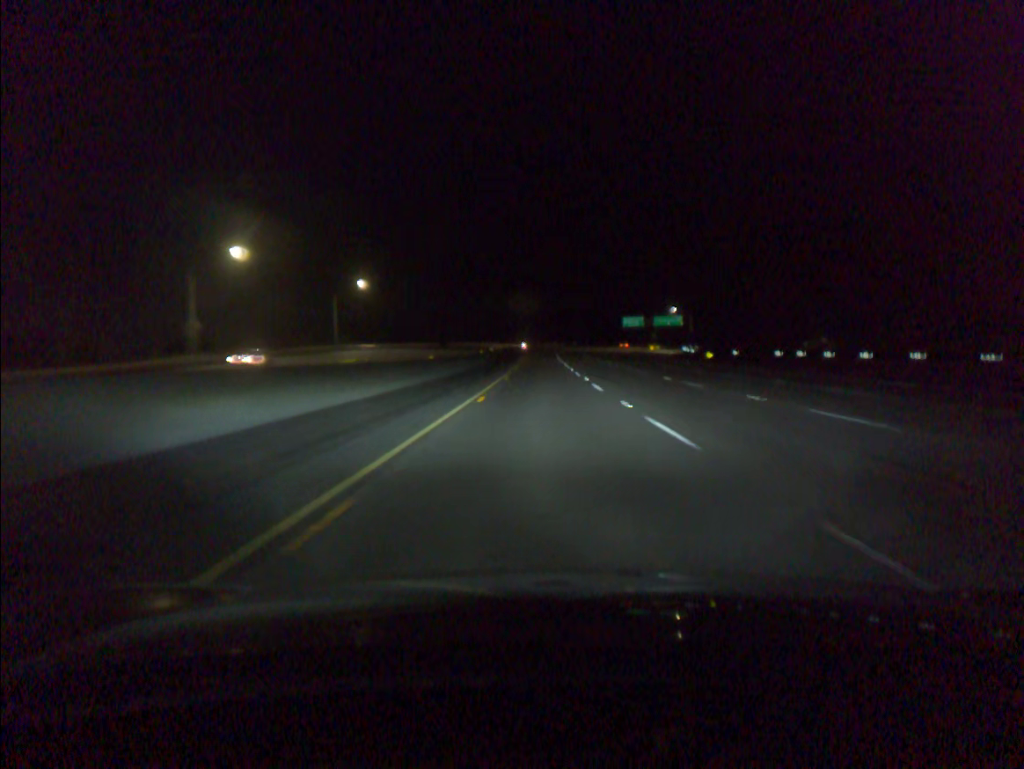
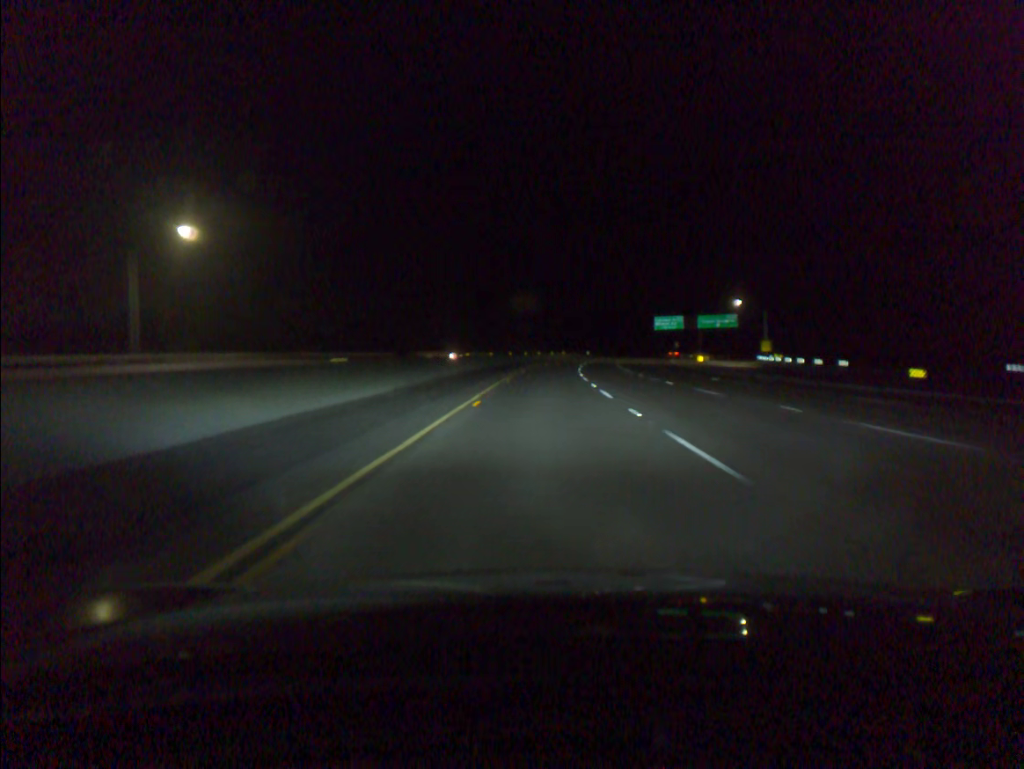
(0.0, +59.5) m; 0°
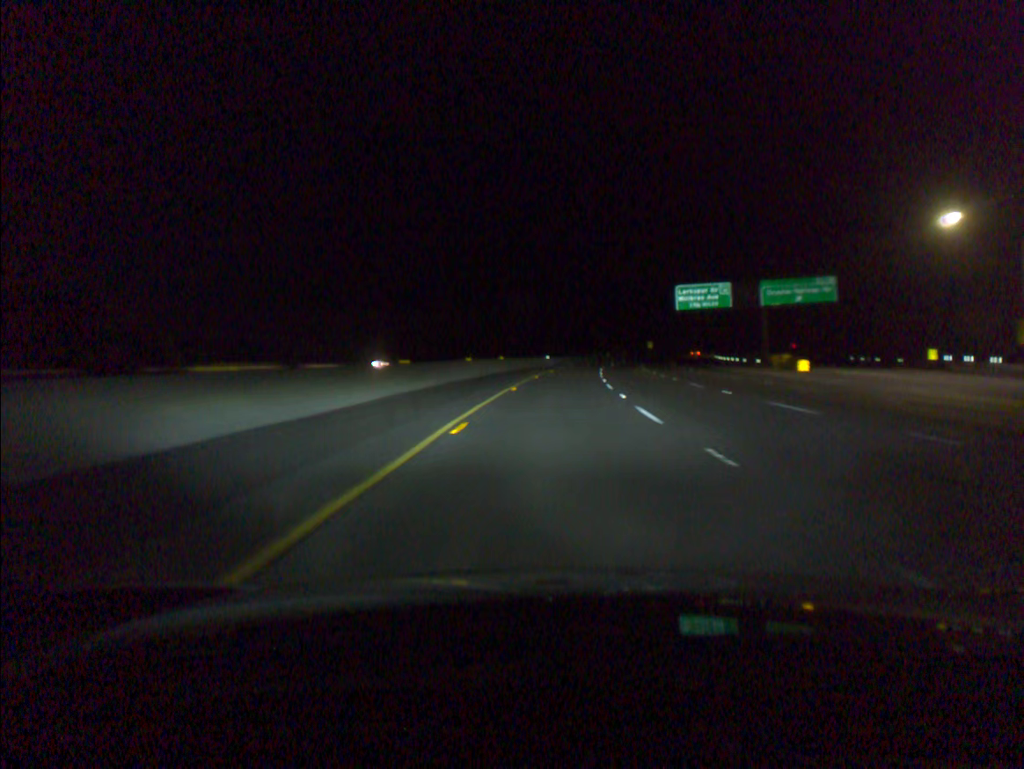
(+2.1, +78.9) m; +5°
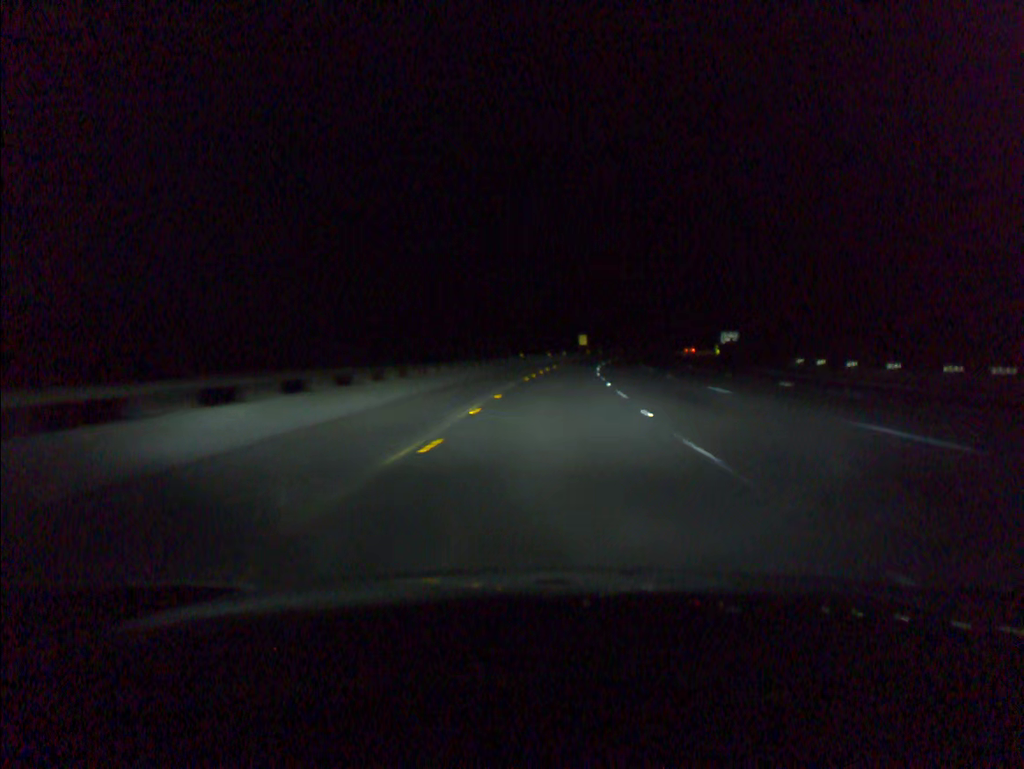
(+6.4, +92.4) m; +8°
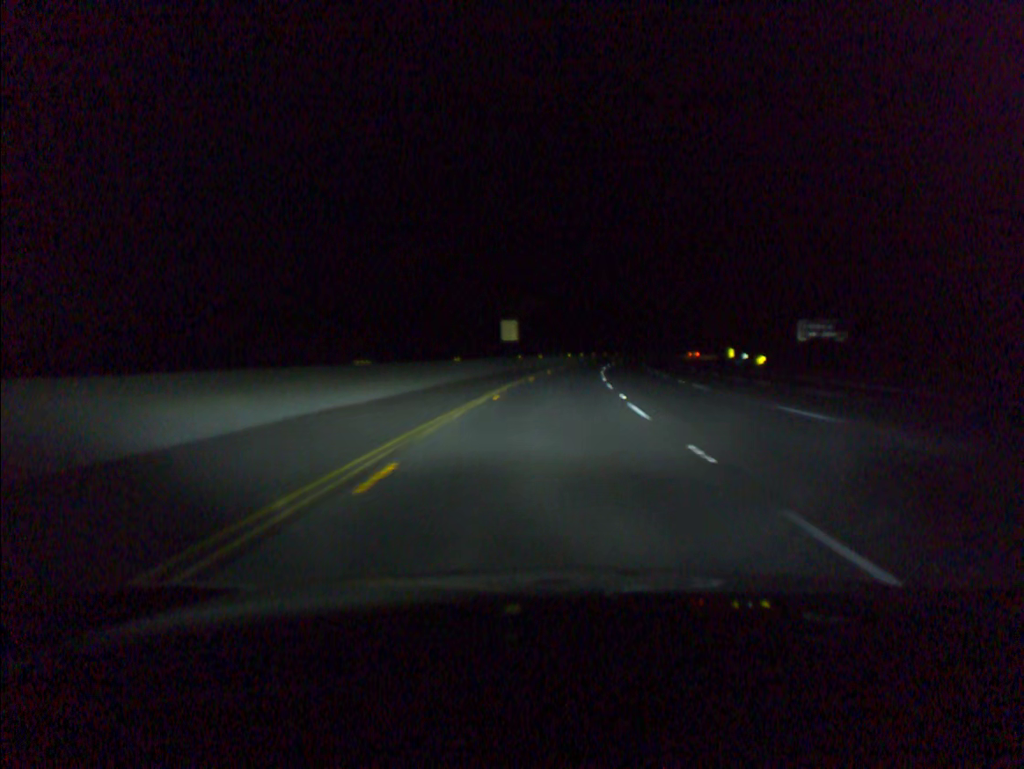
(+3.8, +71.8) m; +6°
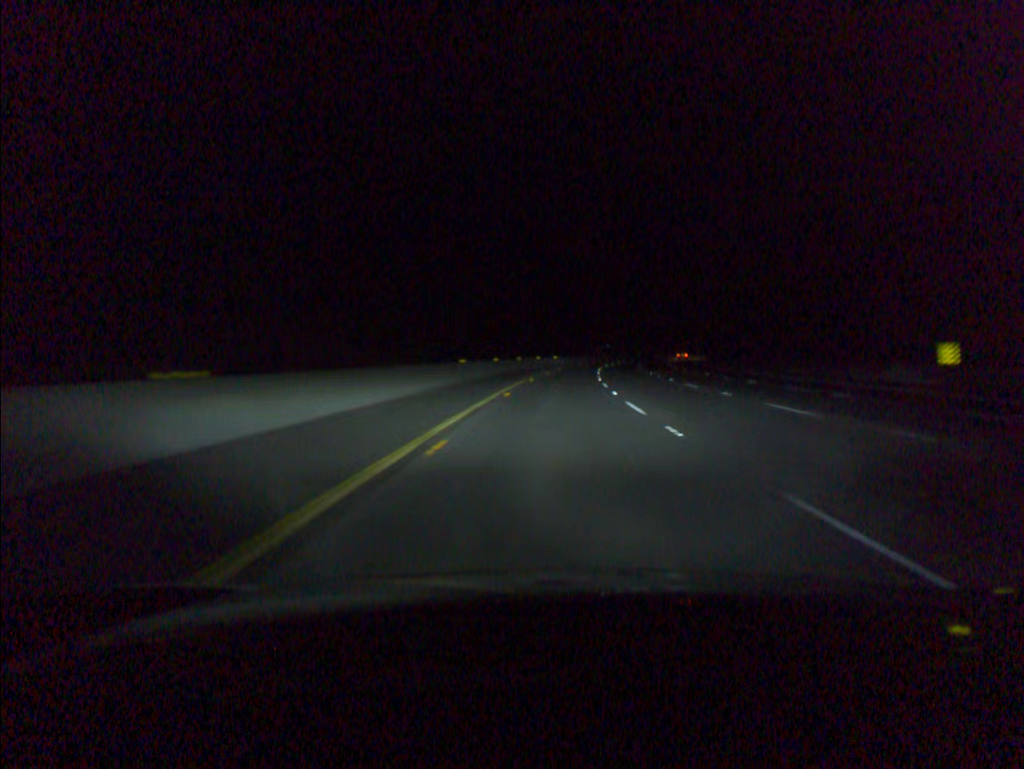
(+3.8, +70.0) m; +6°
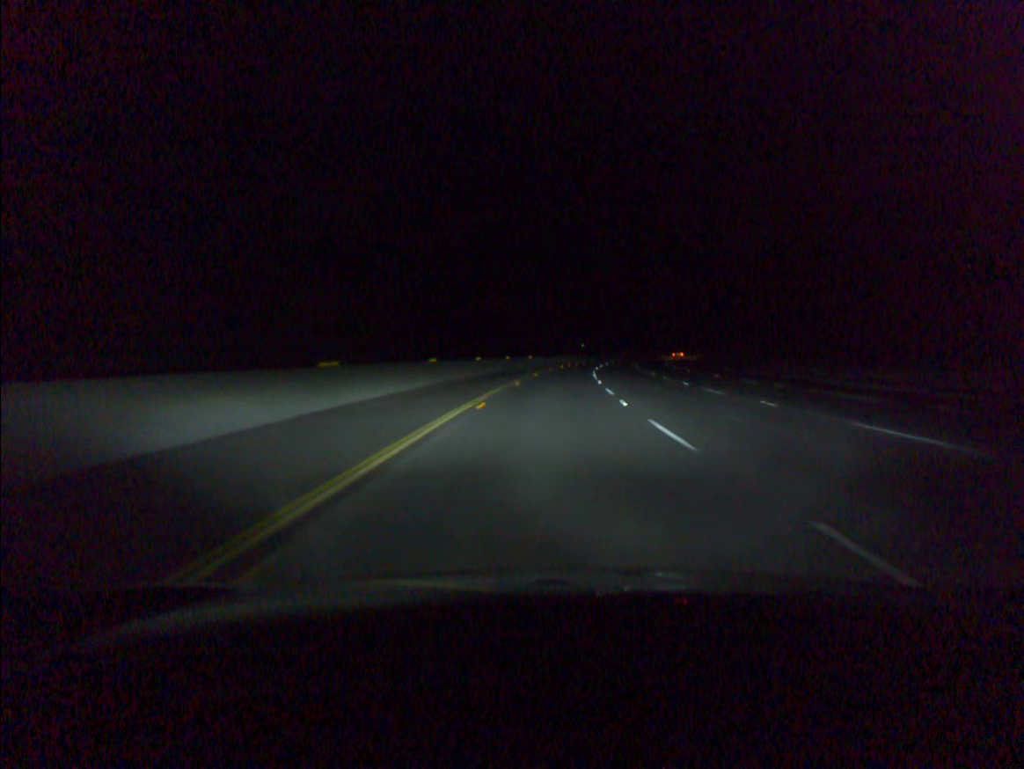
(+0.4, +21.2) m; +2°
